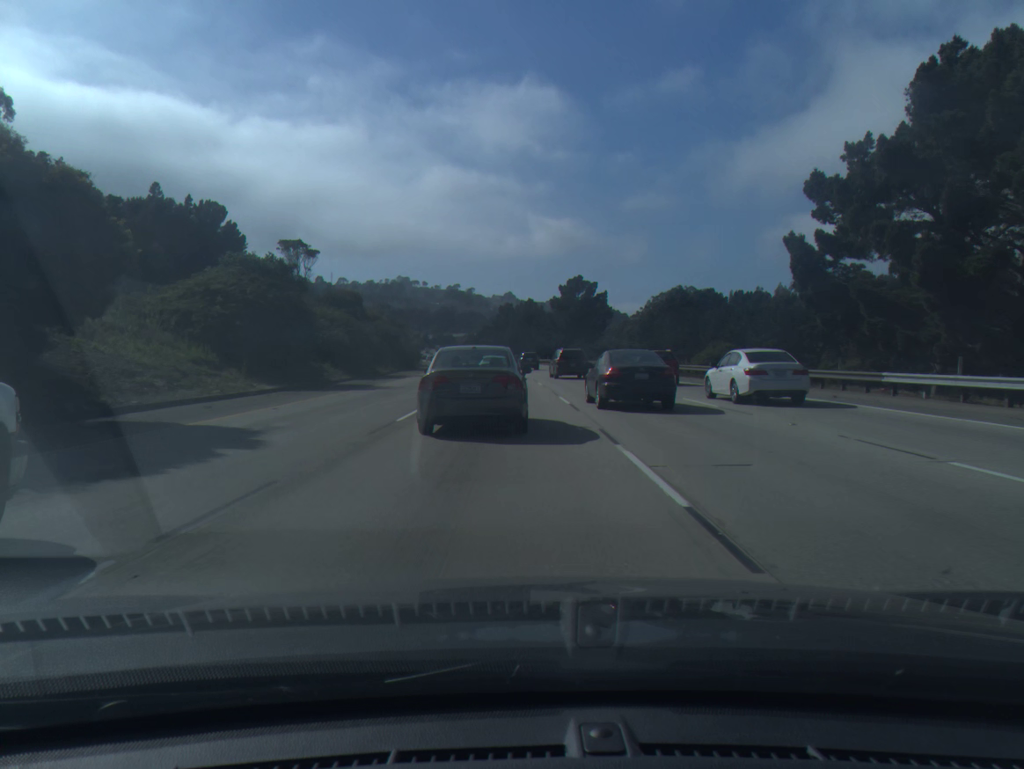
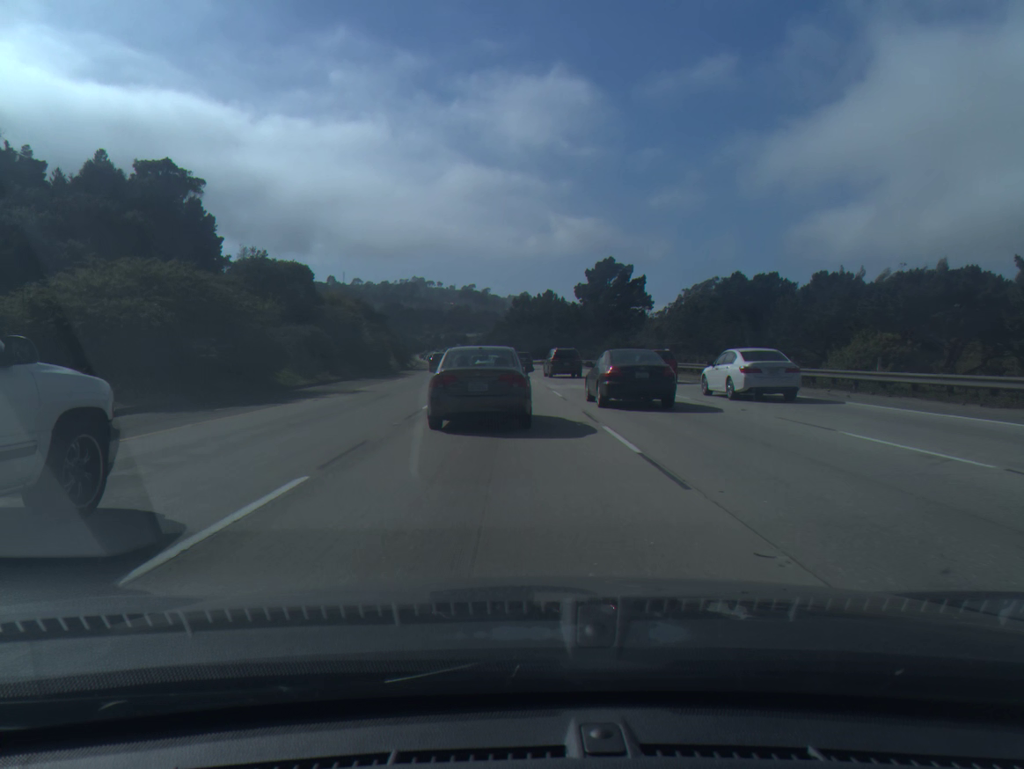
(-0.2, +25.7) m; -1°
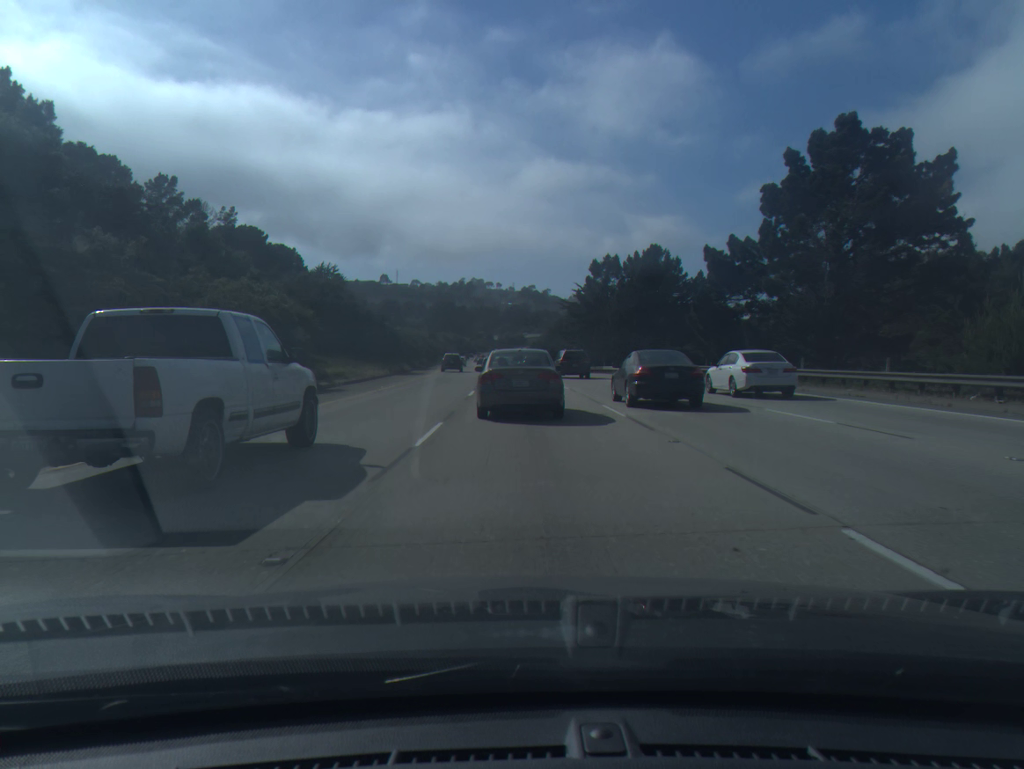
(-2.6, +66.5) m; -4°
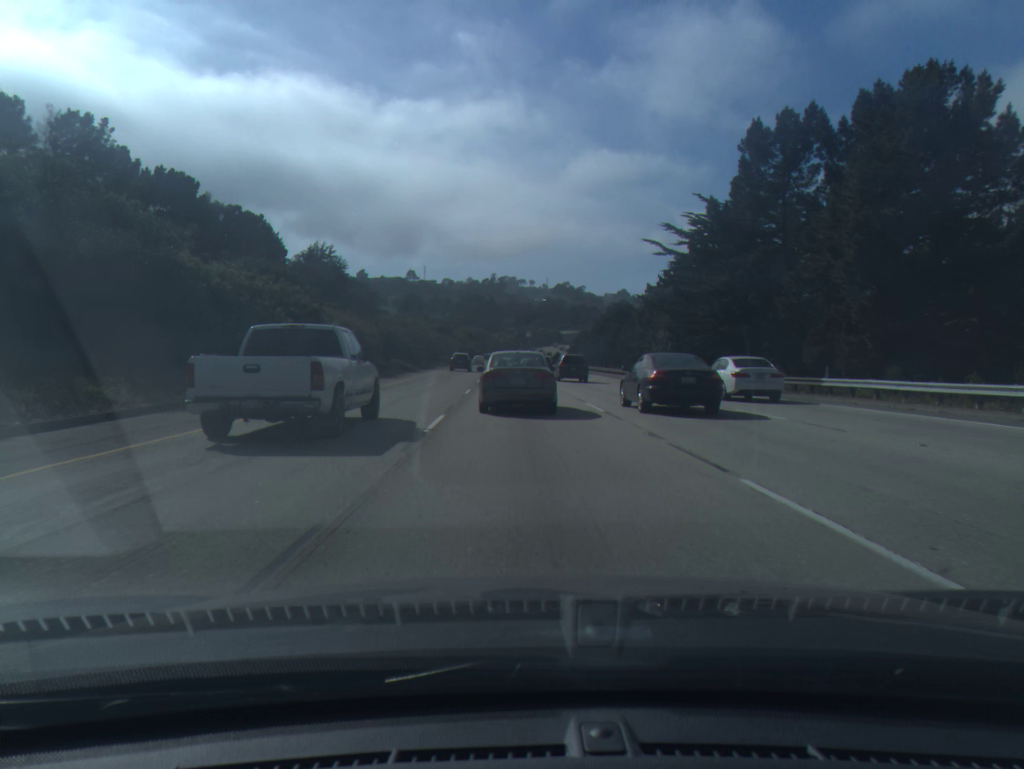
(-1.2, +56.0) m; -2°
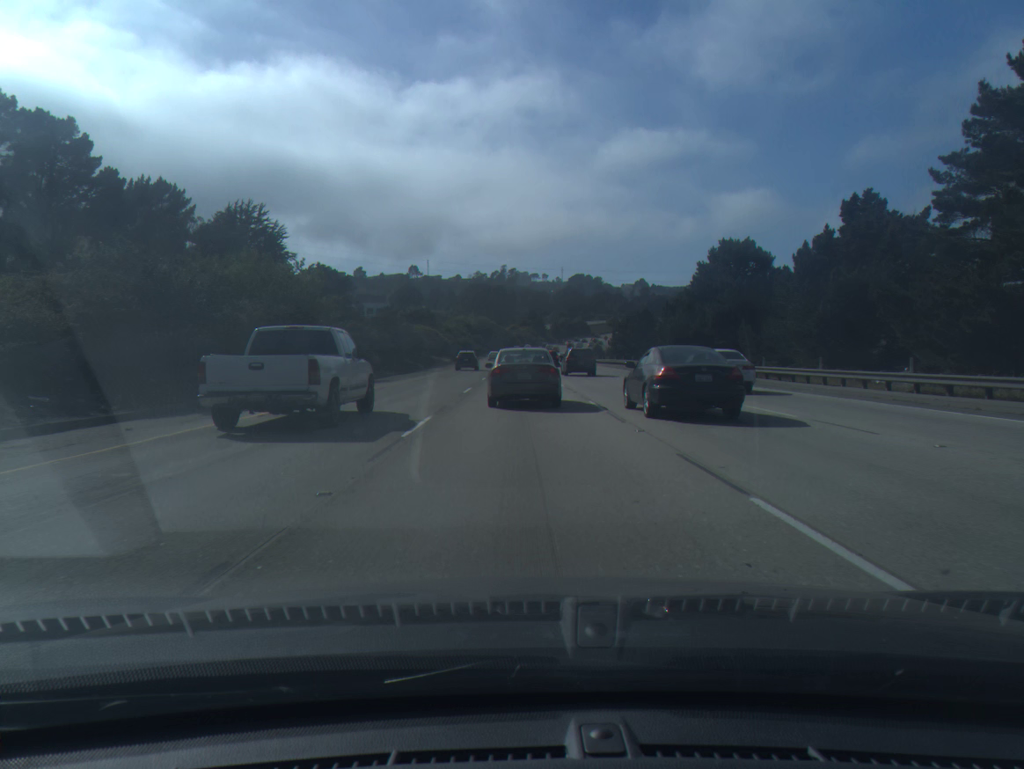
(-1.2, +74.2) m; -1°
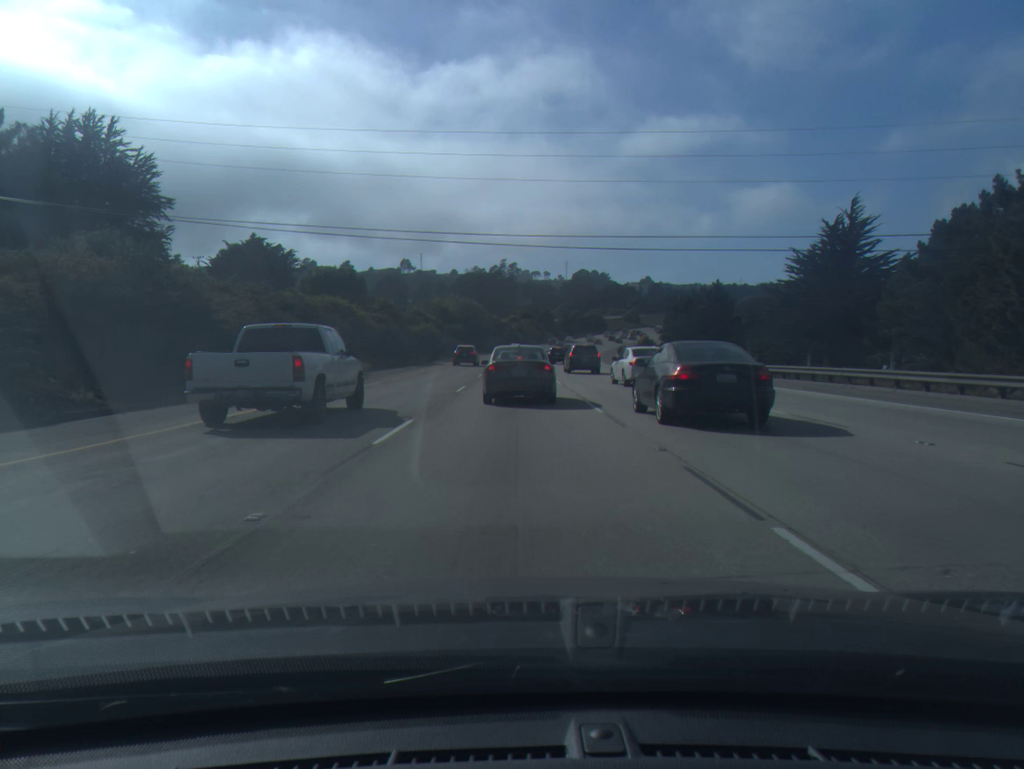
(-0.1, +59.7) m; 0°
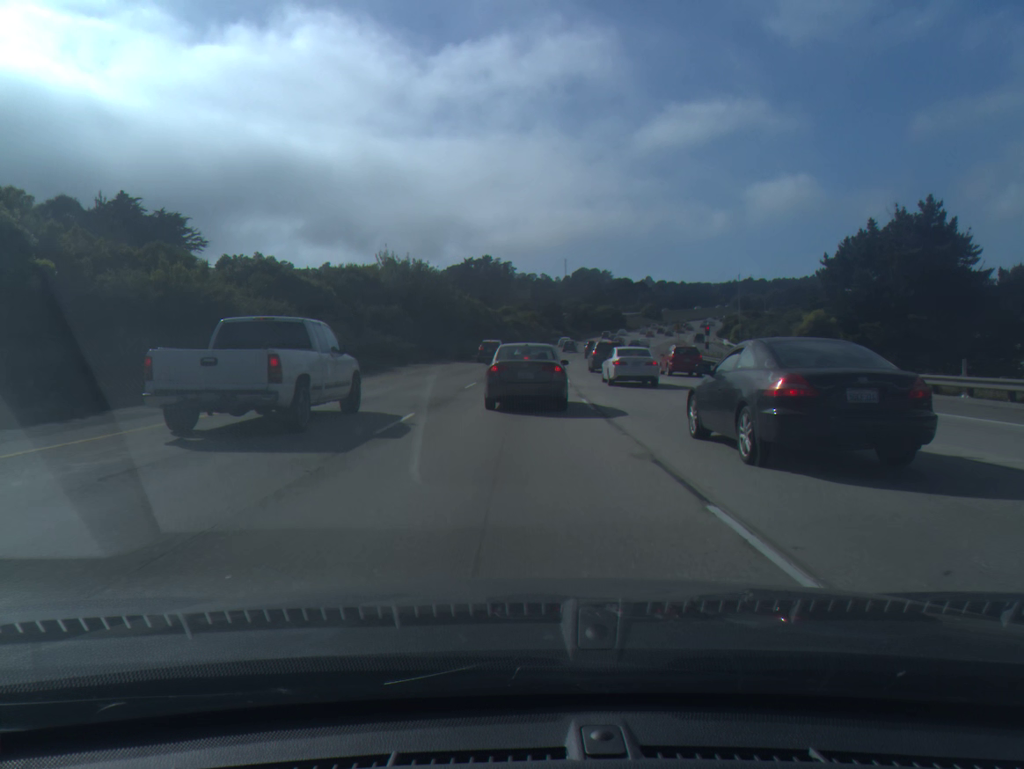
(+0.1, +57.6) m; 0°
